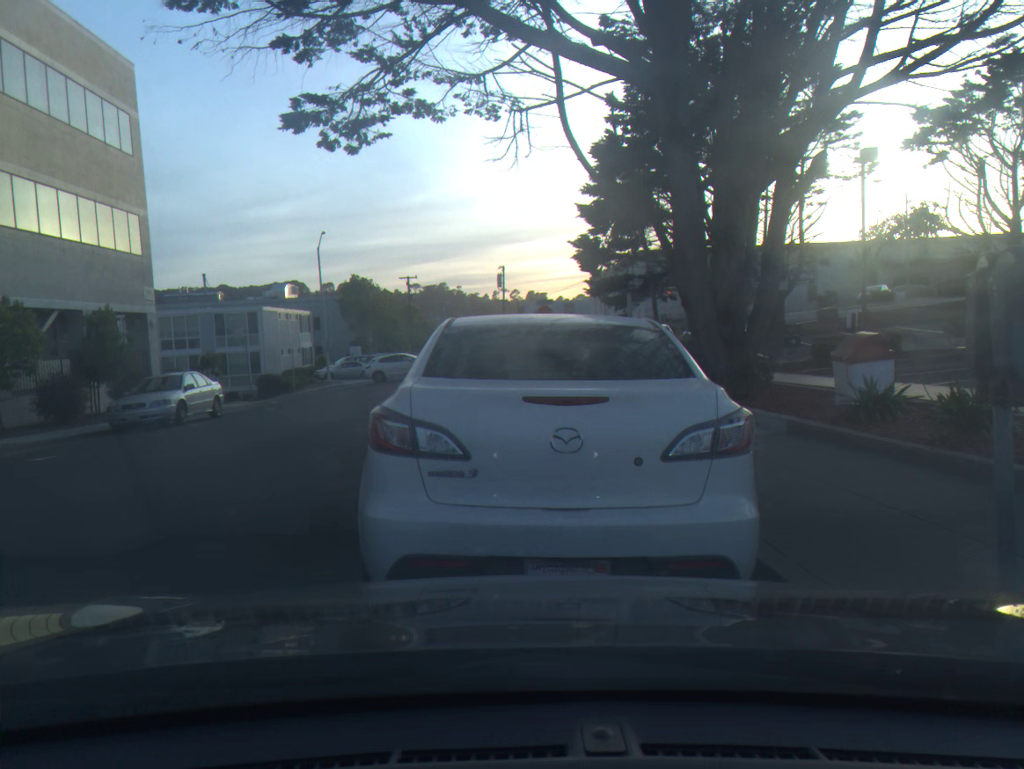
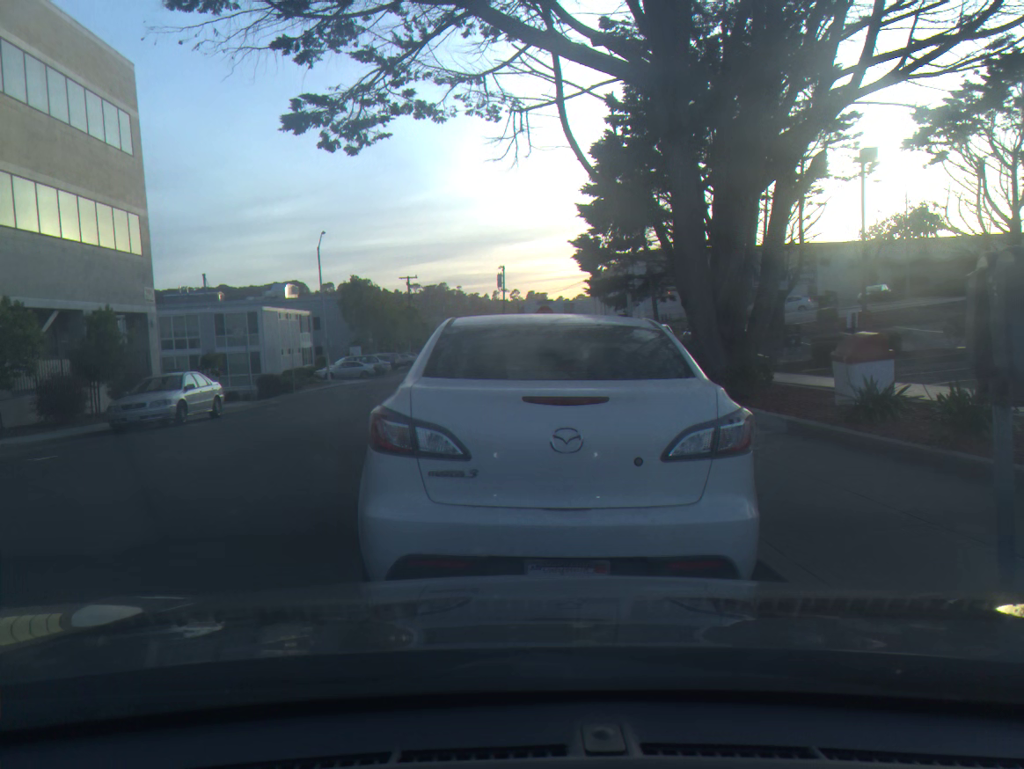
(0.0, 0.0) m; 0°
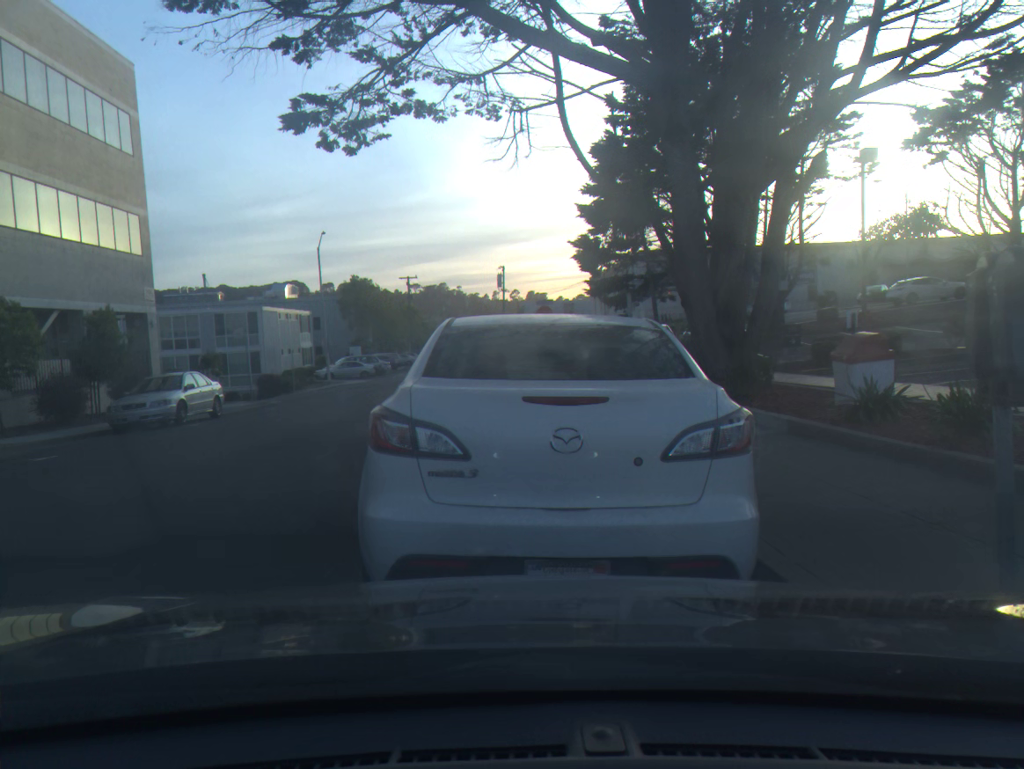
(0.0, 0.0) m; 0°
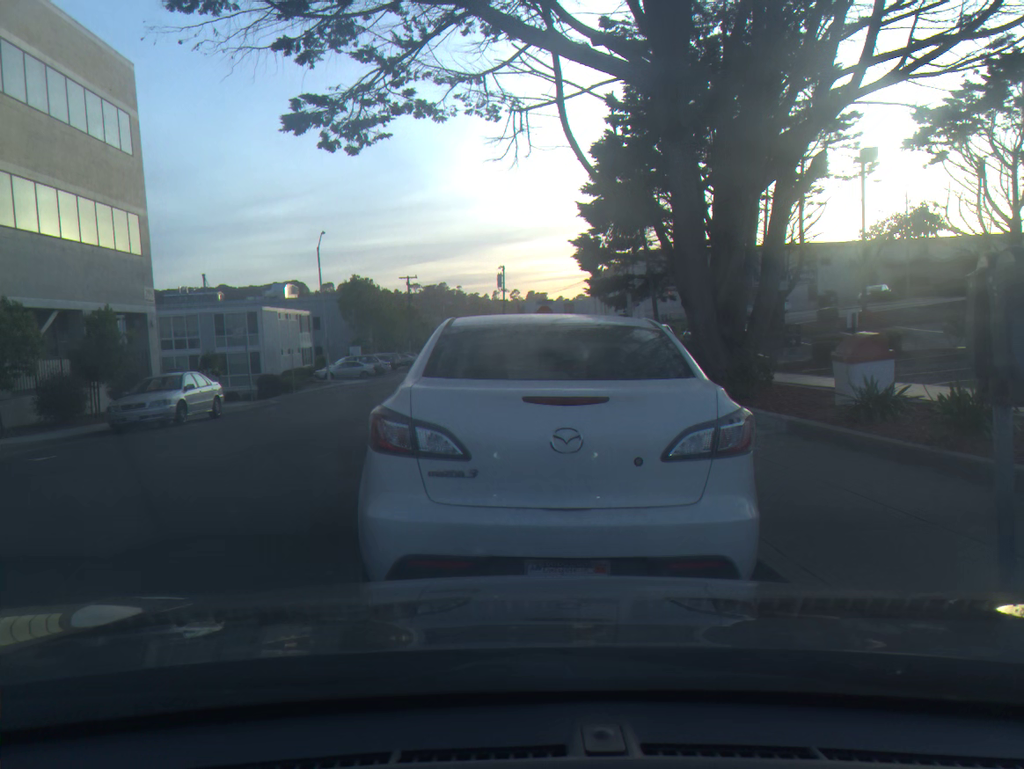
(0.0, 0.0) m; 0°
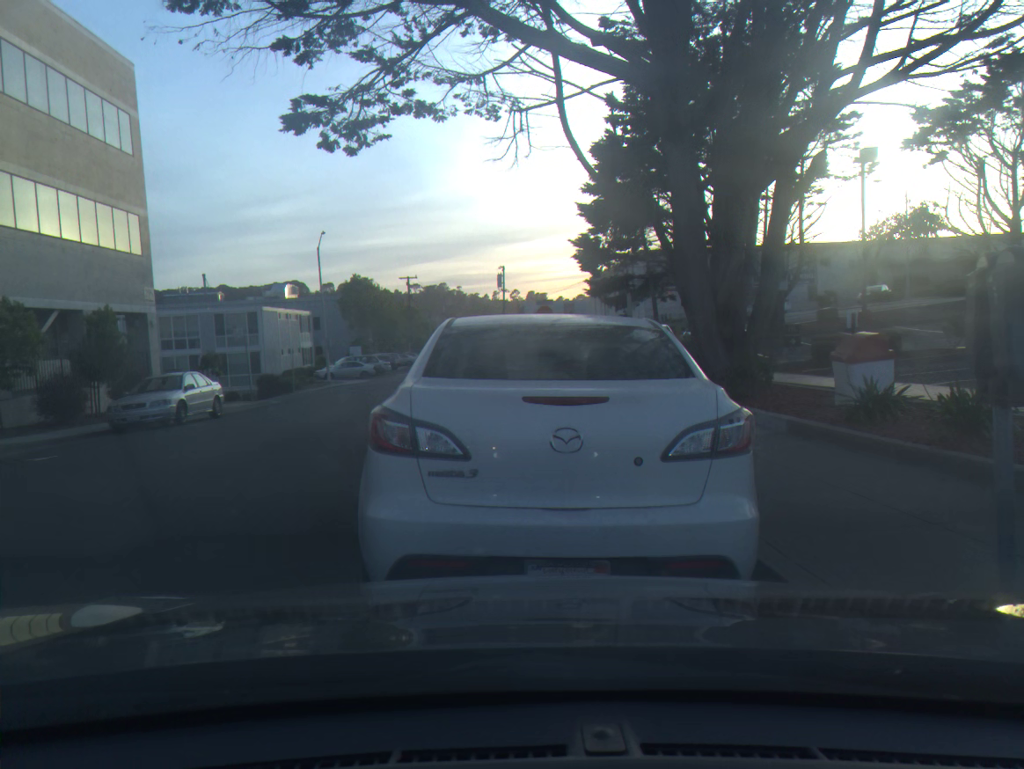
(0.0, 0.0) m; 0°
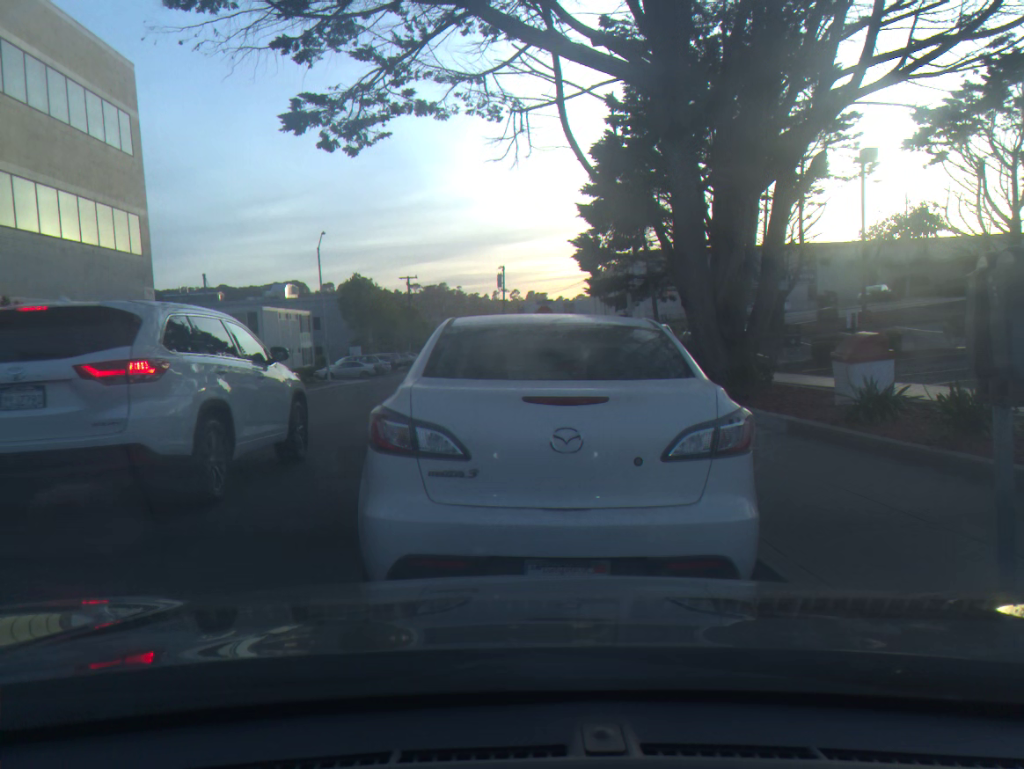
(0.0, 0.0) m; 0°
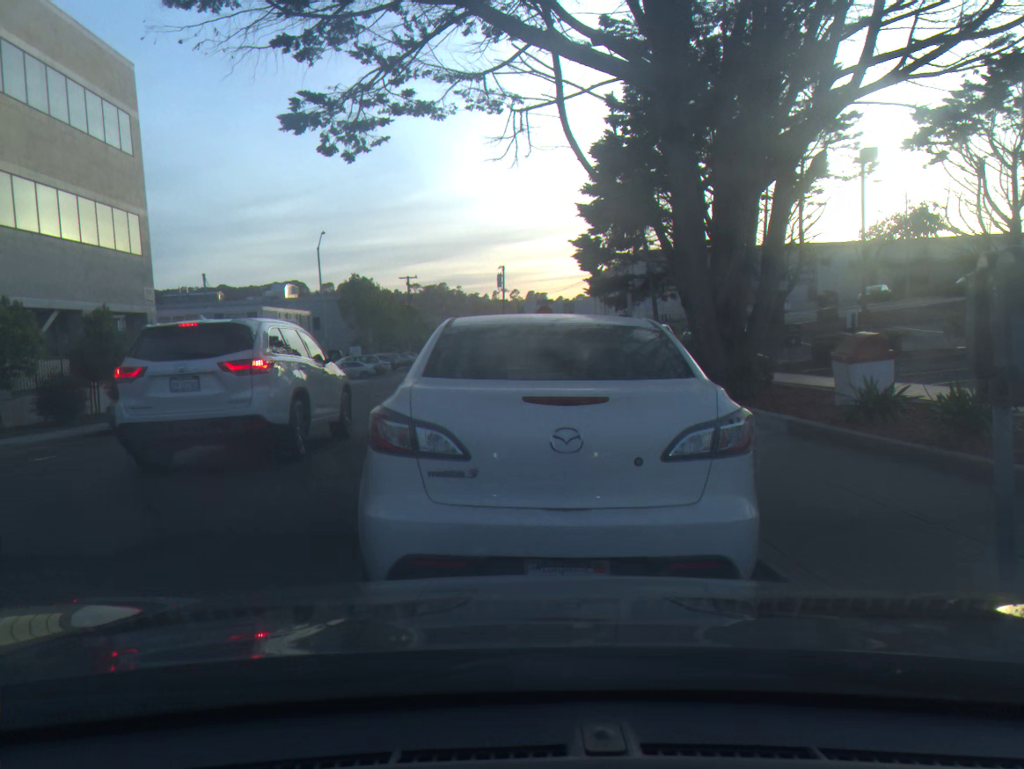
(0.0, 0.0) m; 0°
